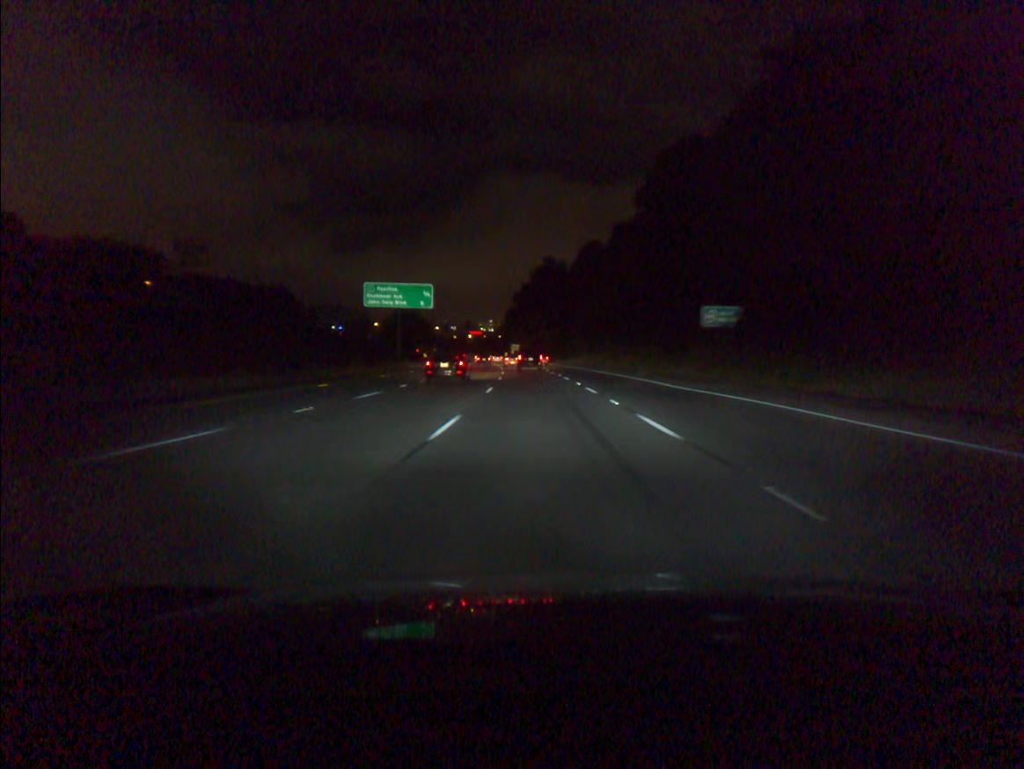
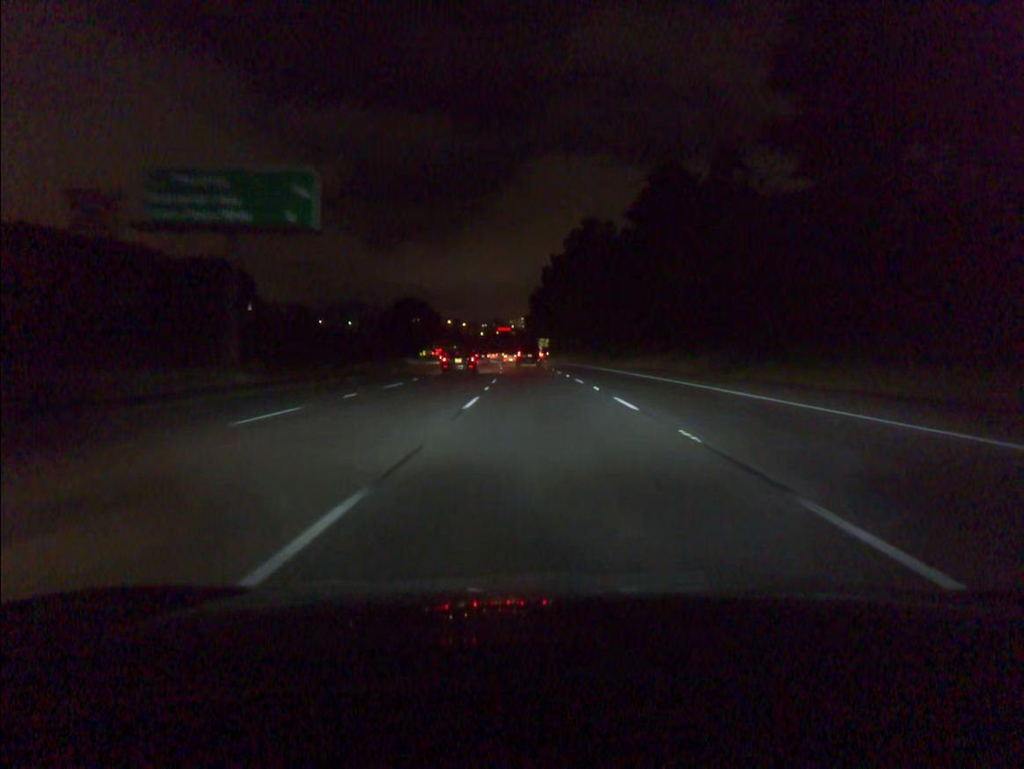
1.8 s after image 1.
(-1.1, +53.2) m; -2°
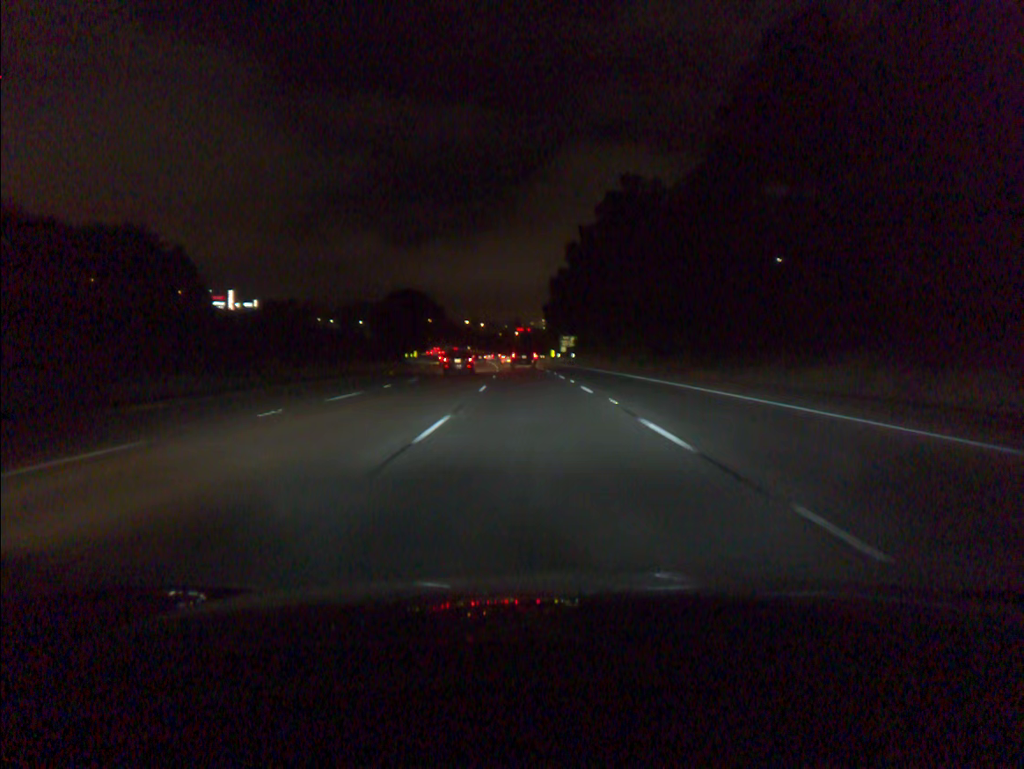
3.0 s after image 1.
(-0.5, +35.6) m; -2°
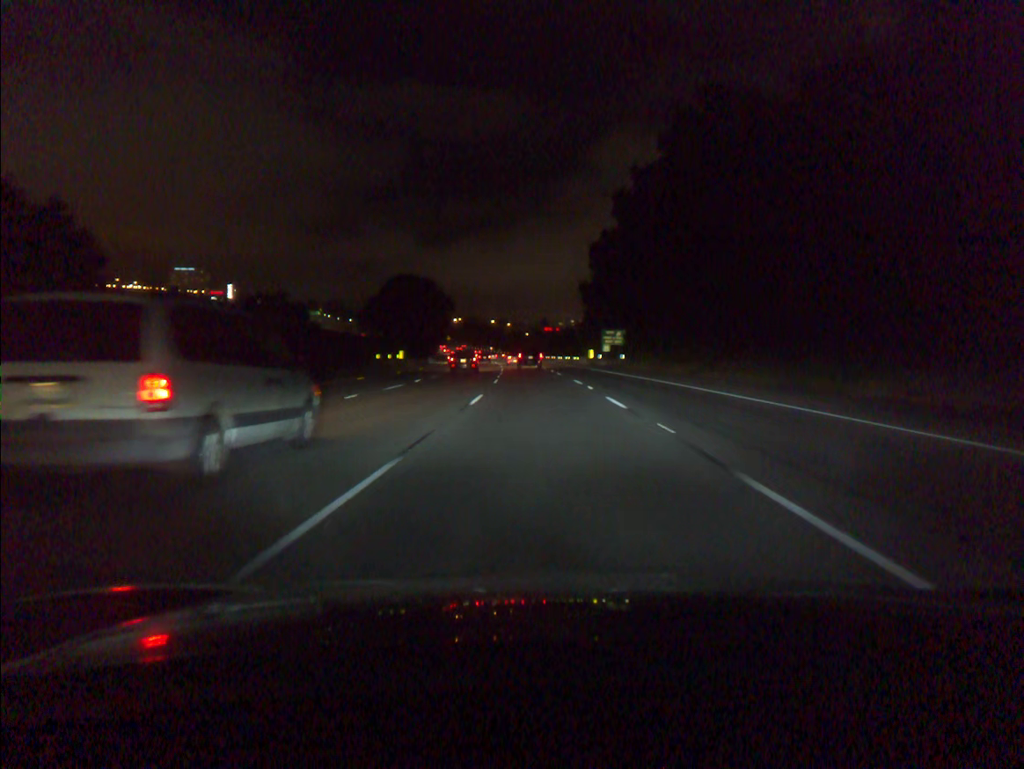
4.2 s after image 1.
(-0.7, +35.7) m; -2°
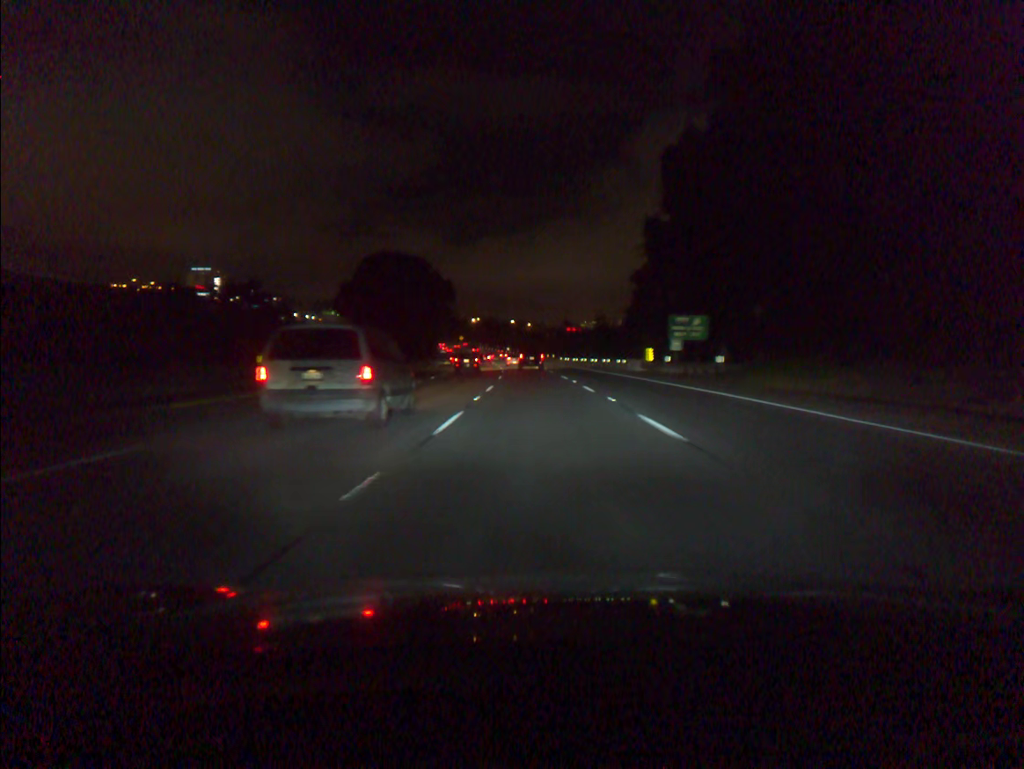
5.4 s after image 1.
(-0.5, +35.9) m; -2°
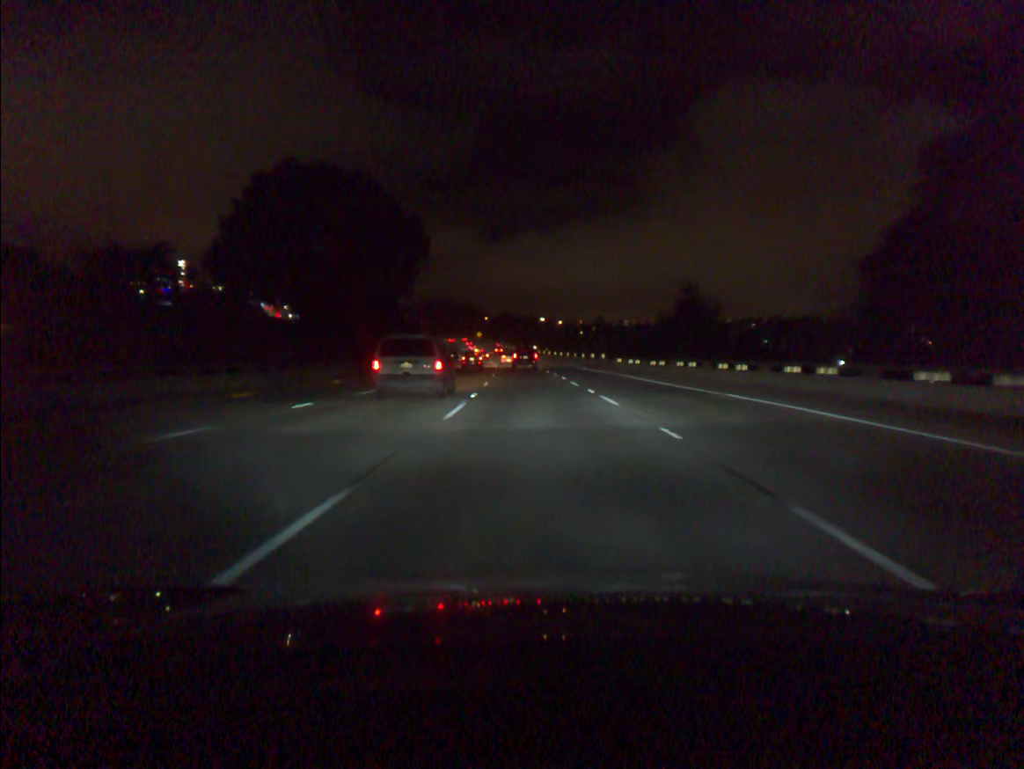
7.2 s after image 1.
(-1.0, +54.0) m; -2°
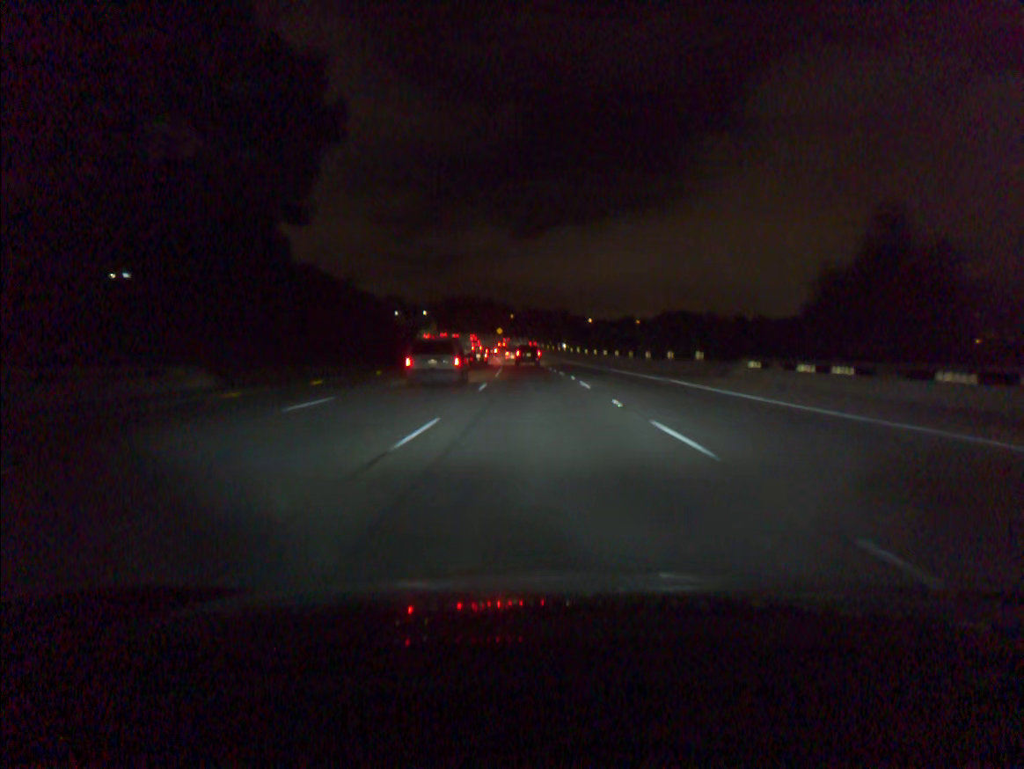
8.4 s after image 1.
(-0.7, +36.2) m; -2°
